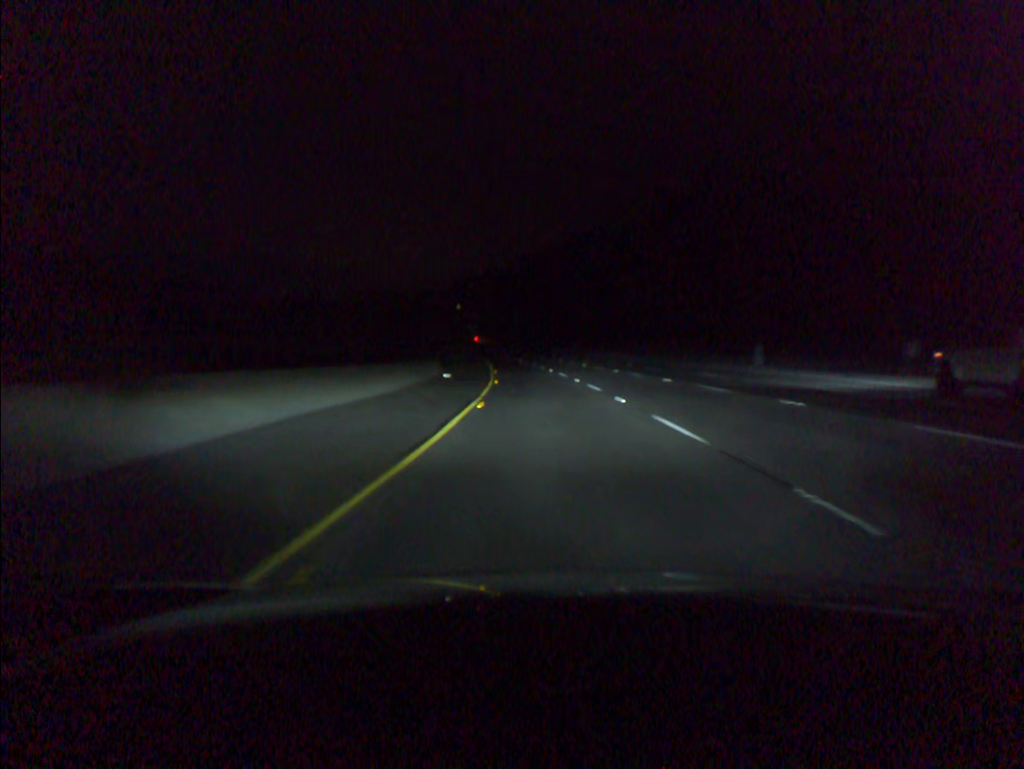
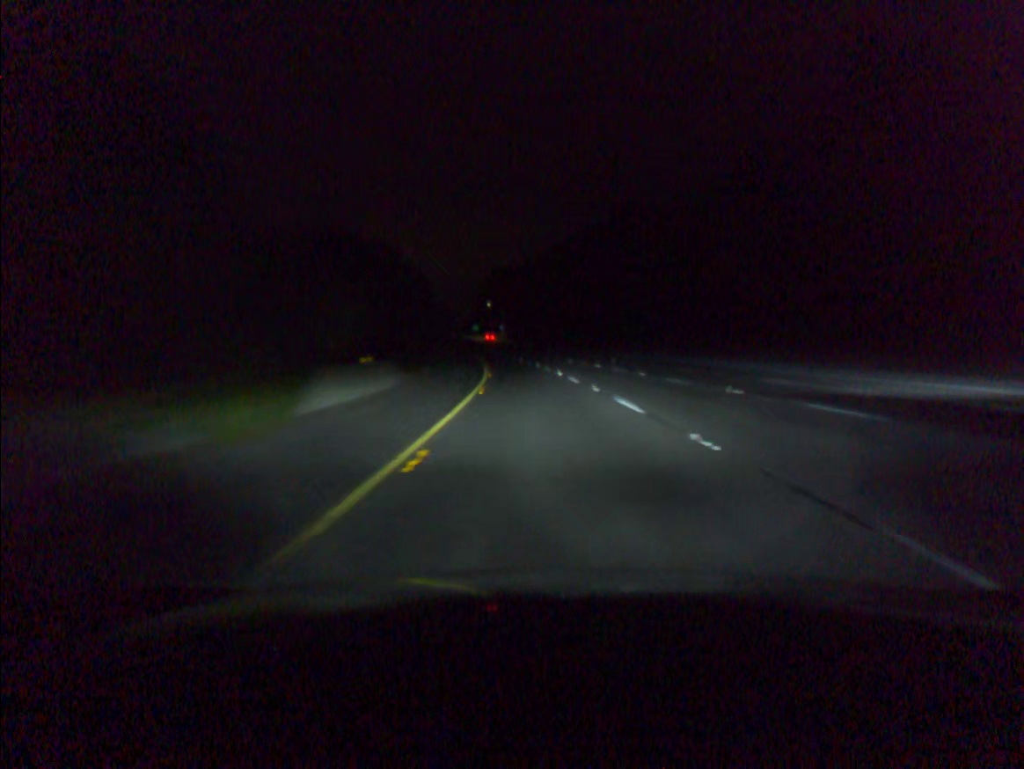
(-1.0, +39.0) m; -3°
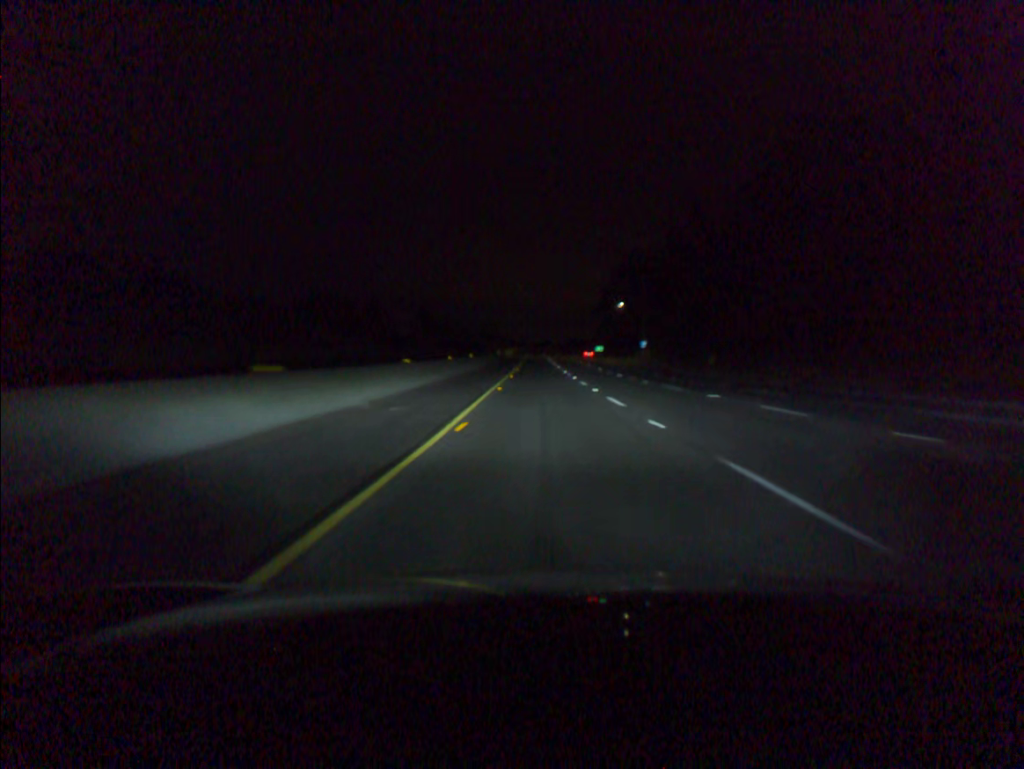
(-7.7, +96.8) m; -9°
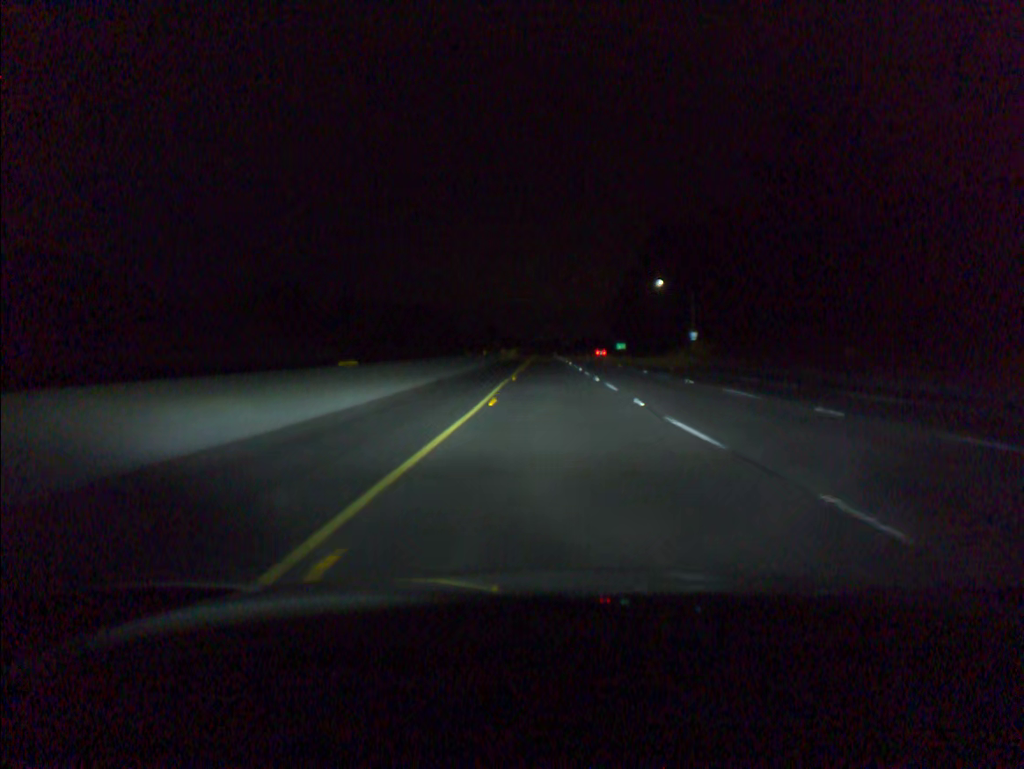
(-0.4, +38.7) m; -1°
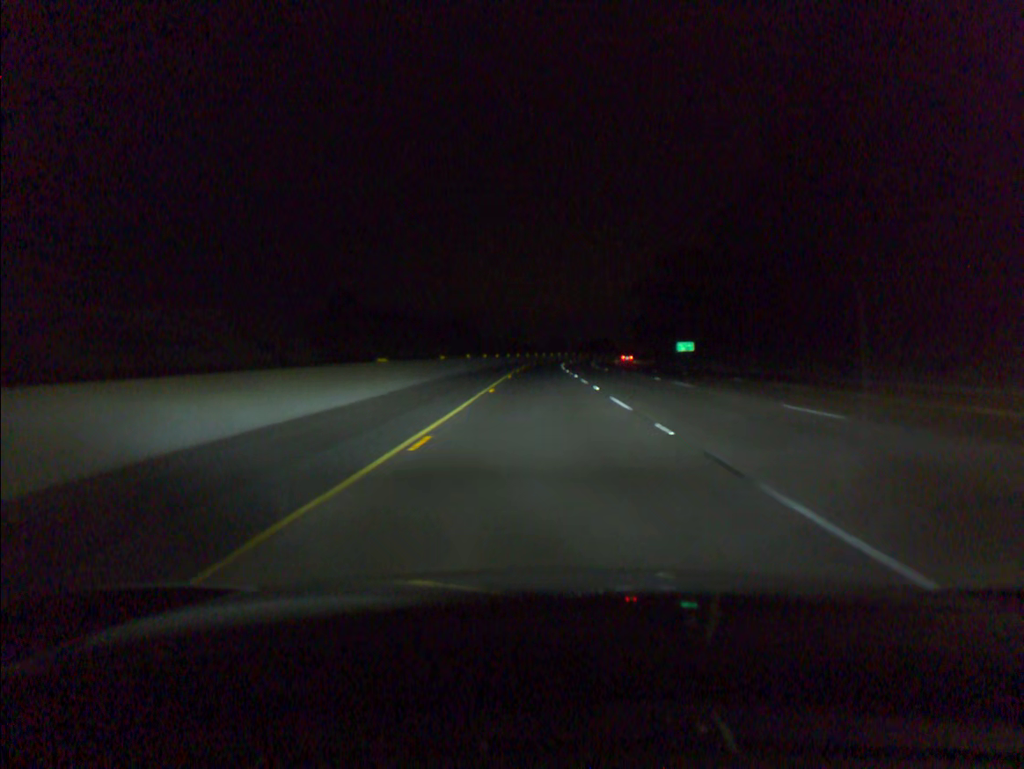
(+0.5, +95.4) m; 0°
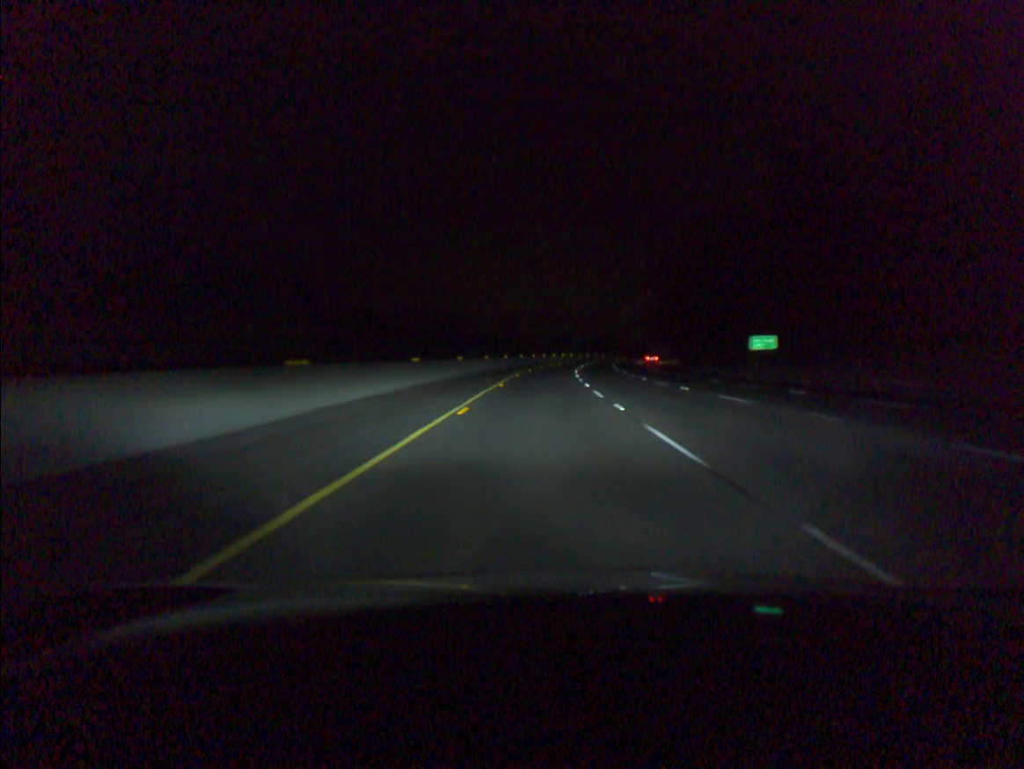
(0.0, +37.7) m; 0°
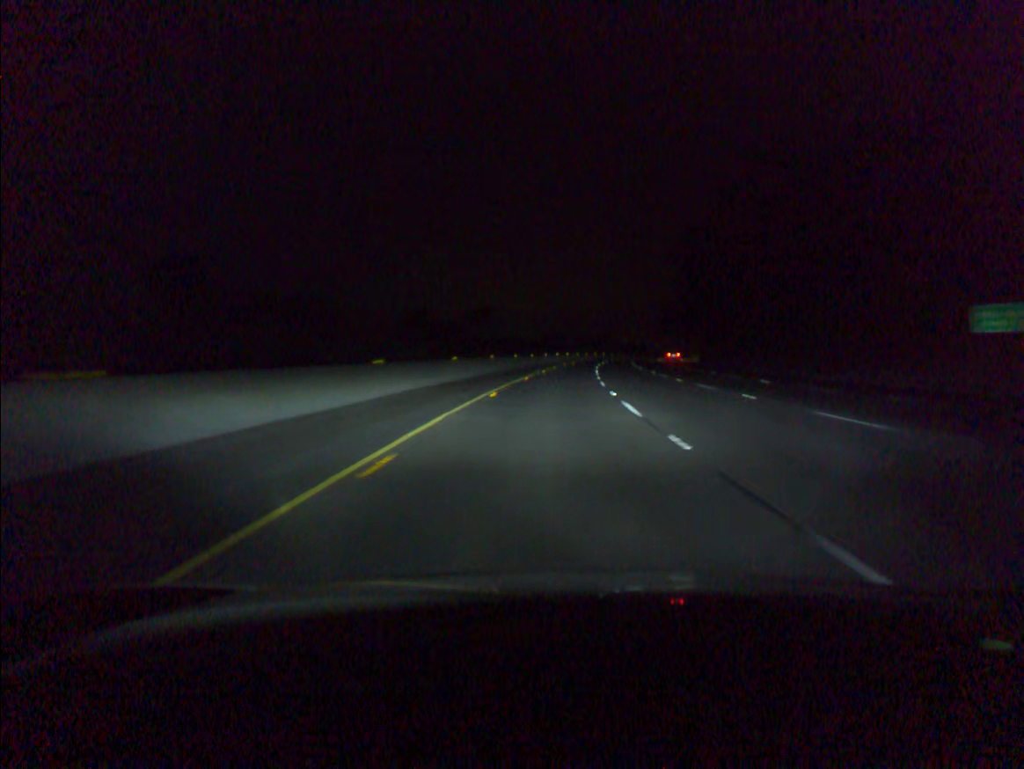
(+0.2, +37.4) m; +1°
